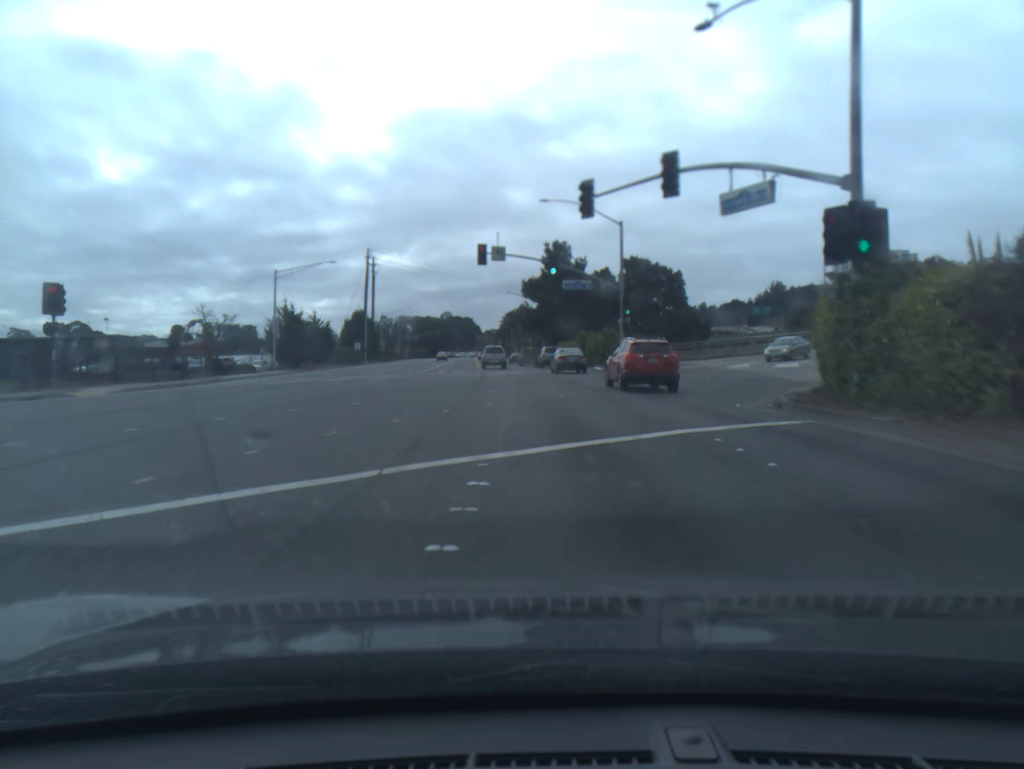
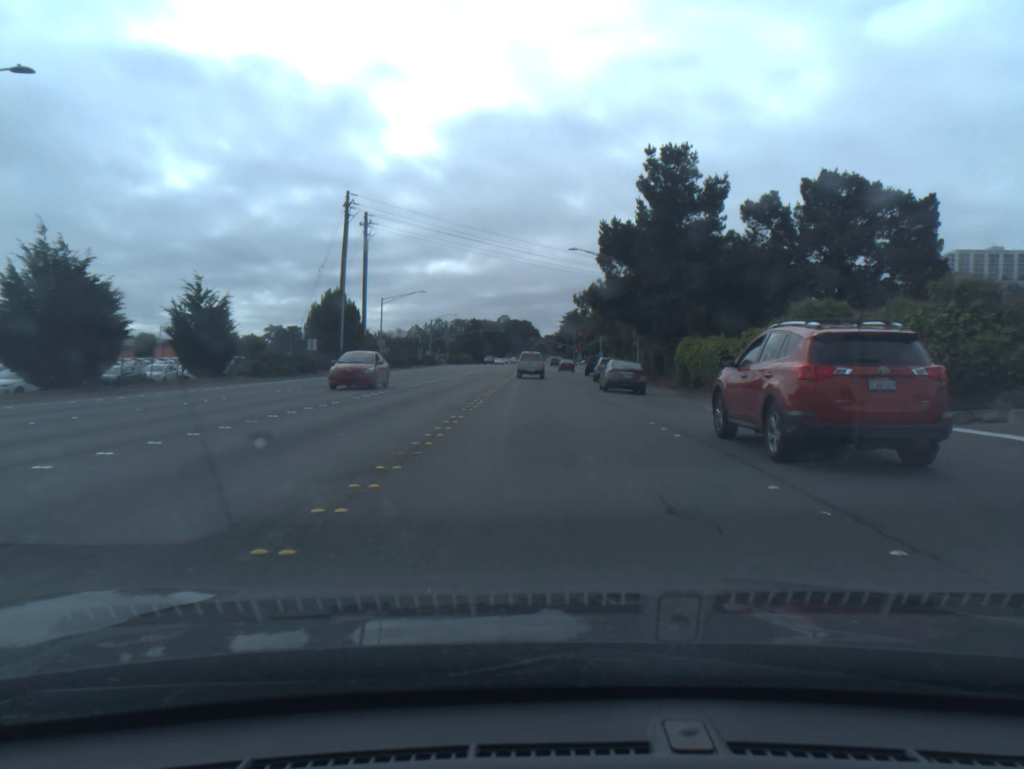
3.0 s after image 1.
(-1.6, +47.1) m; -4°
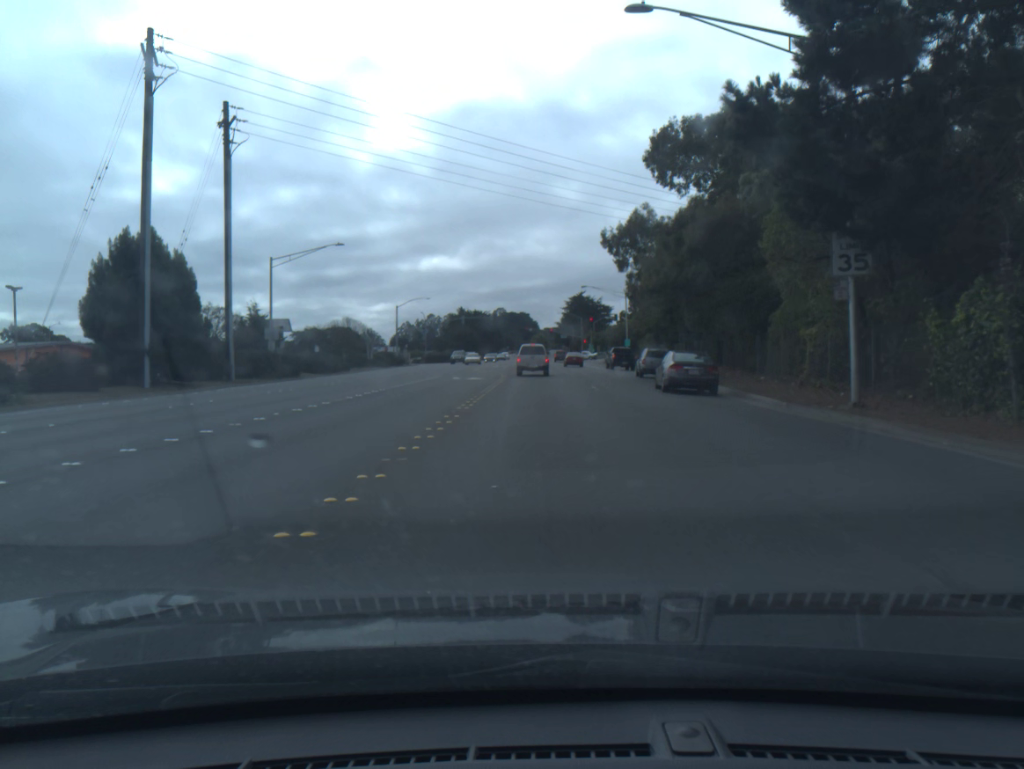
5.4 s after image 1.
(0.0, +37.8) m; 0°
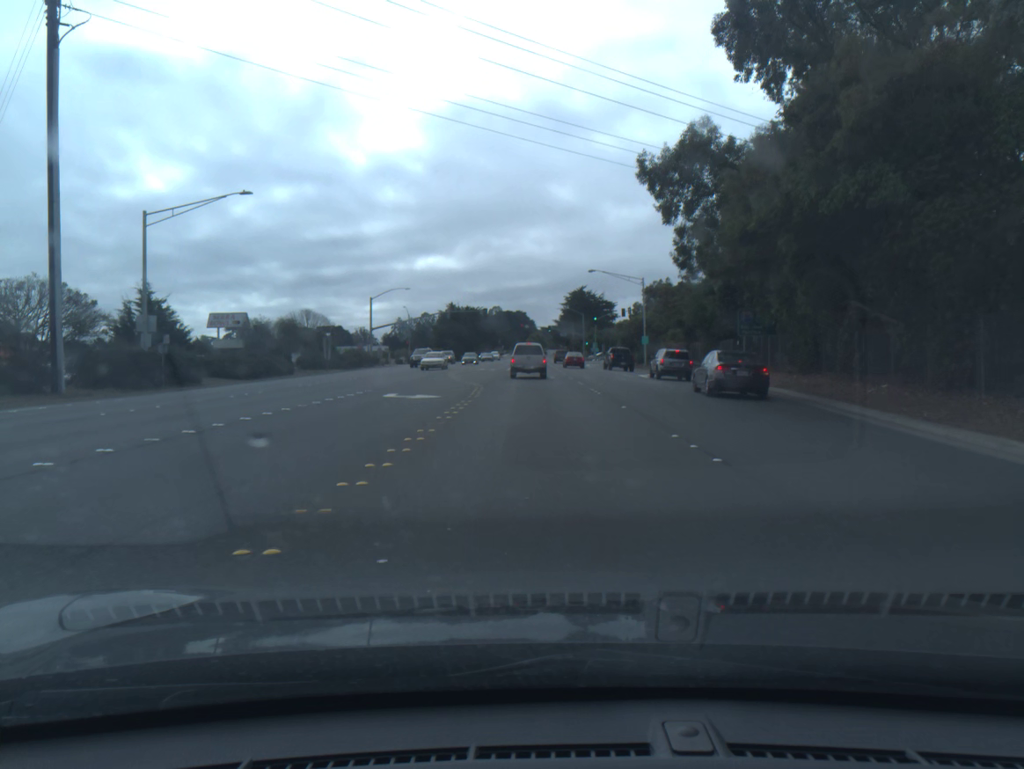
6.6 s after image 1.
(0.0, +17.5) m; 0°
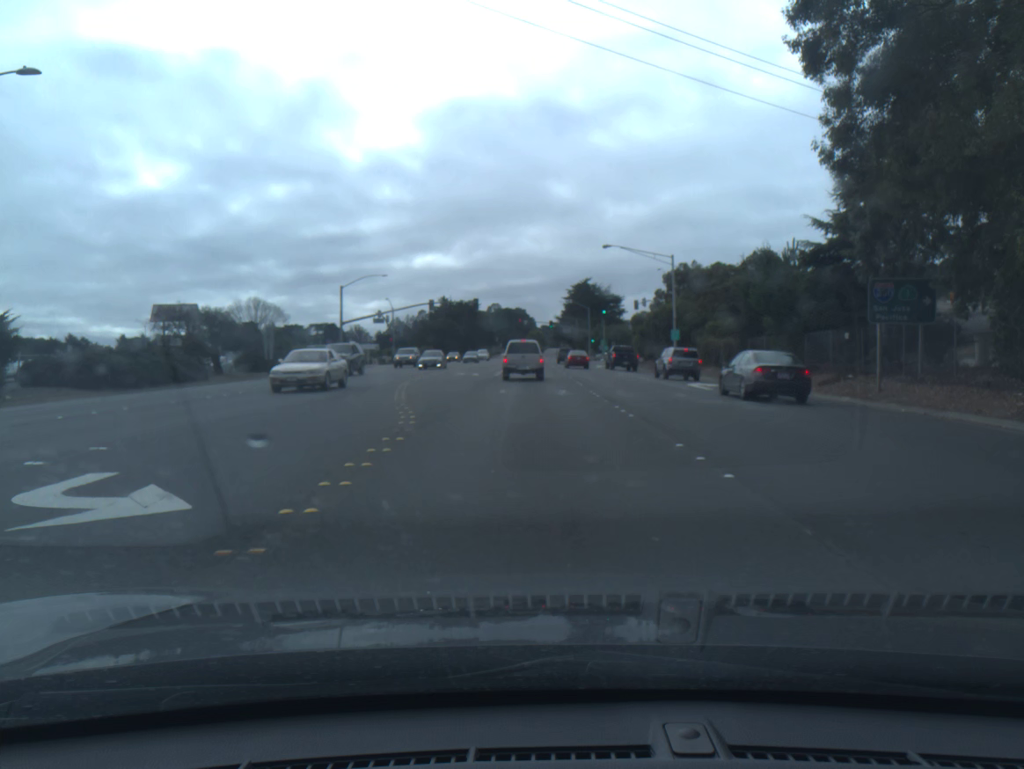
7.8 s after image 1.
(0.0, +16.0) m; 0°
